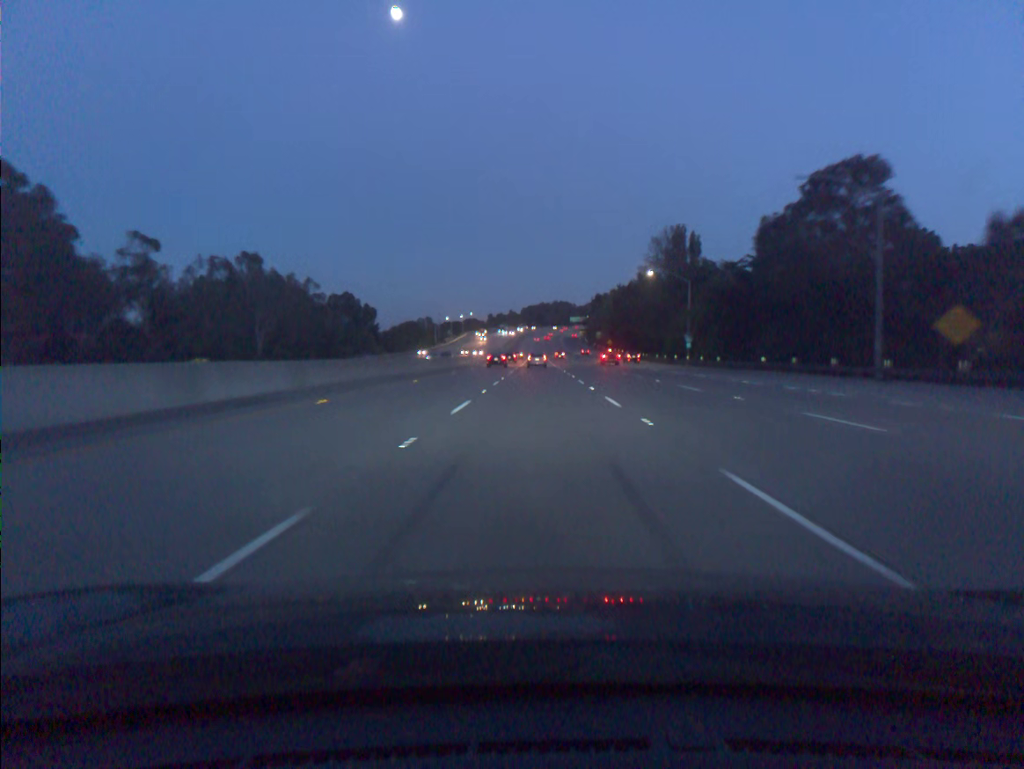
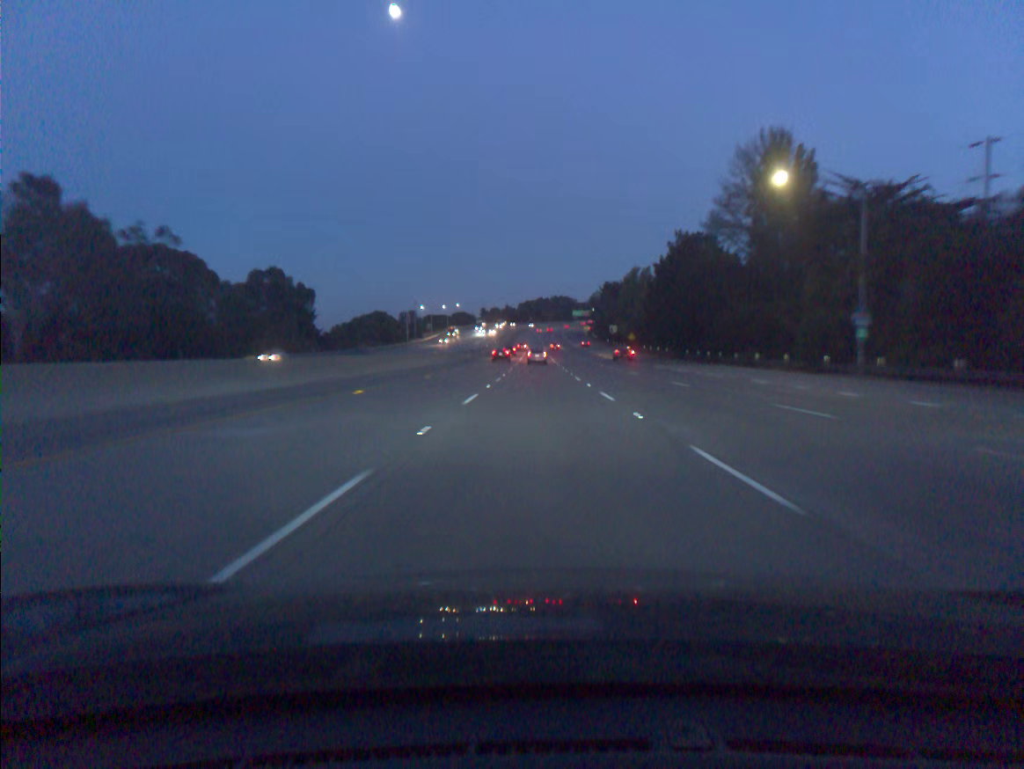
(0.0, +54.9) m; 0°
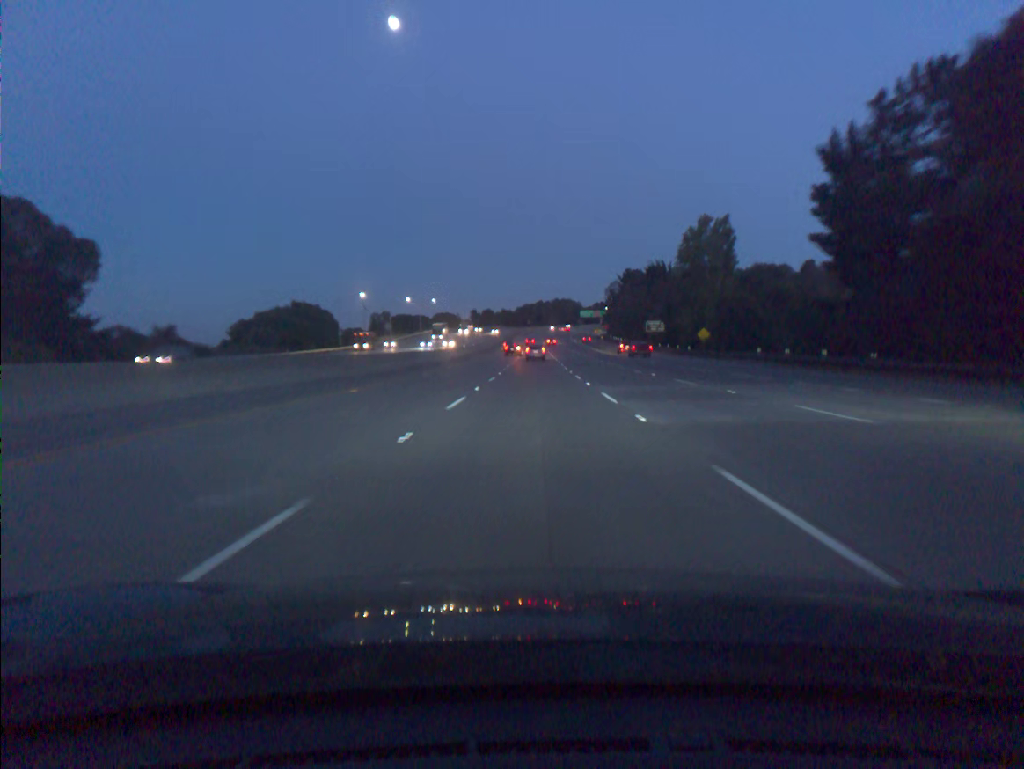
(+0.1, +73.0) m; 0°
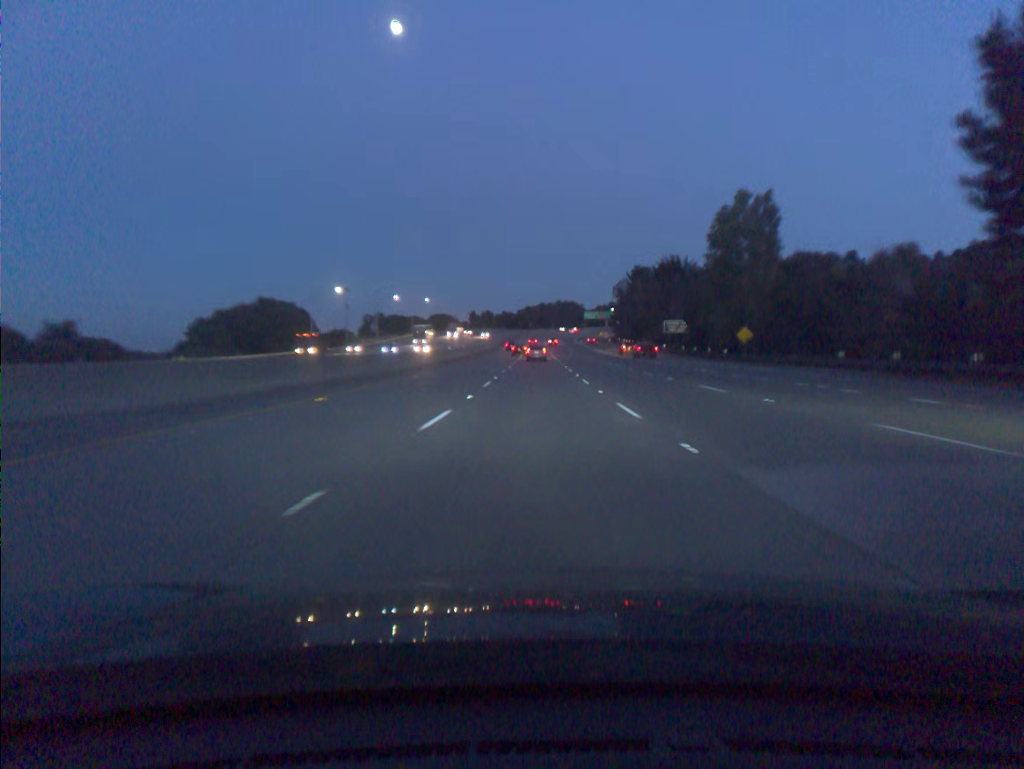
(0.0, +18.2) m; 0°
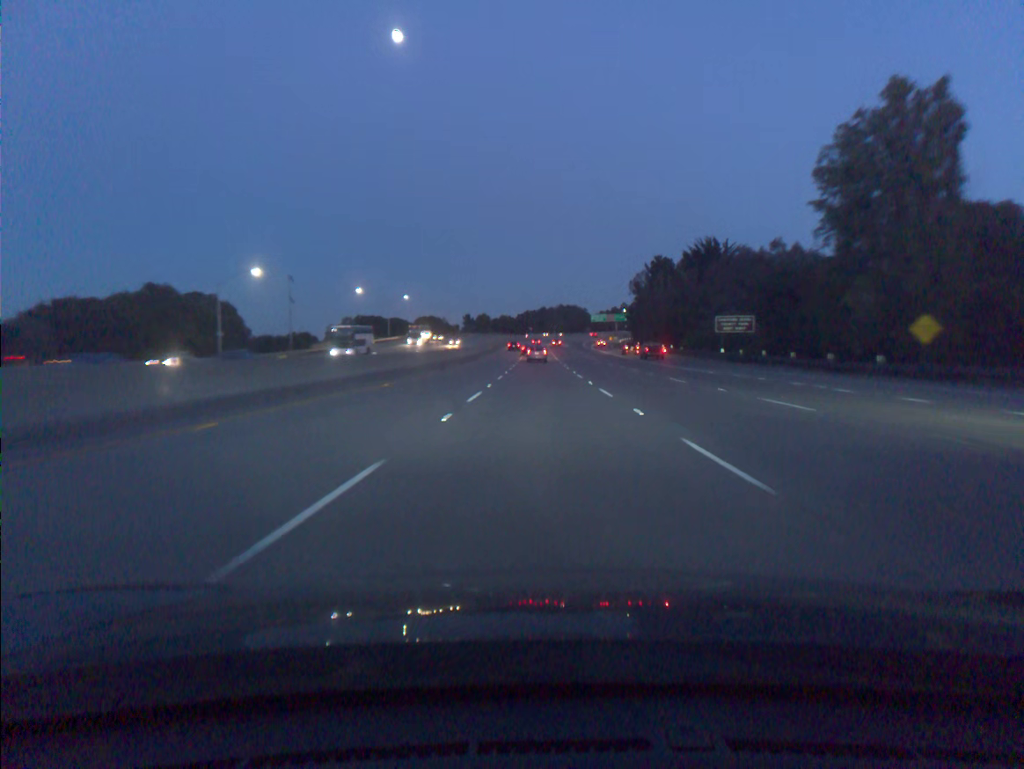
(0.0, +36.2) m; 0°
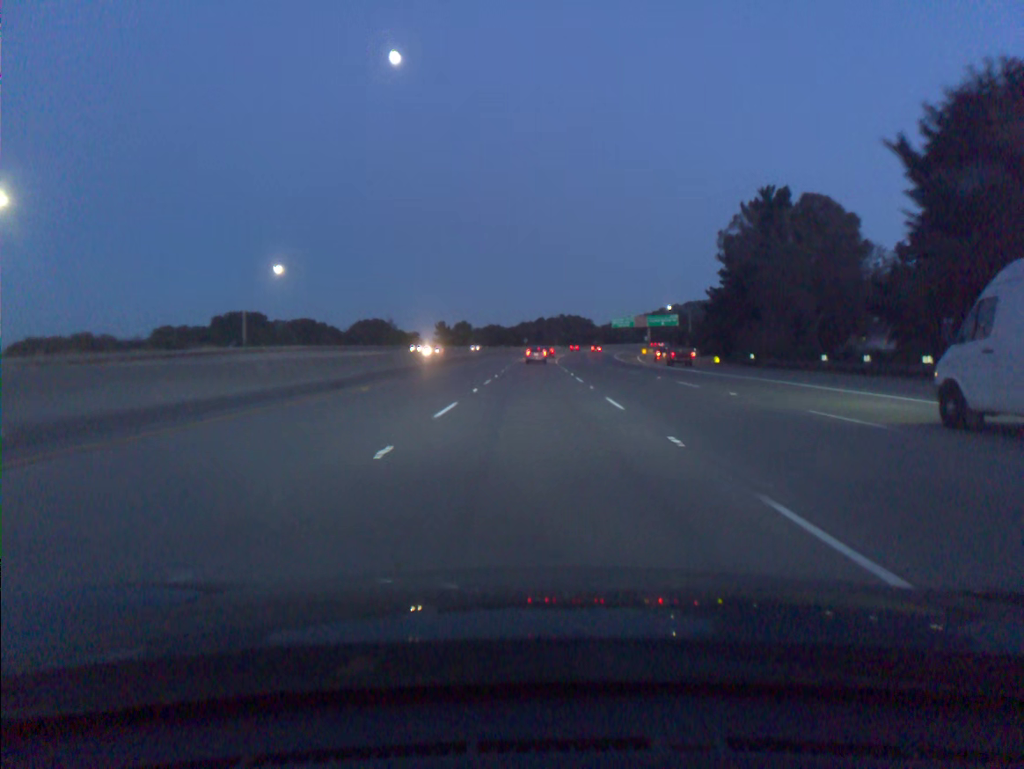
(+0.3, +89.9) m; 0°
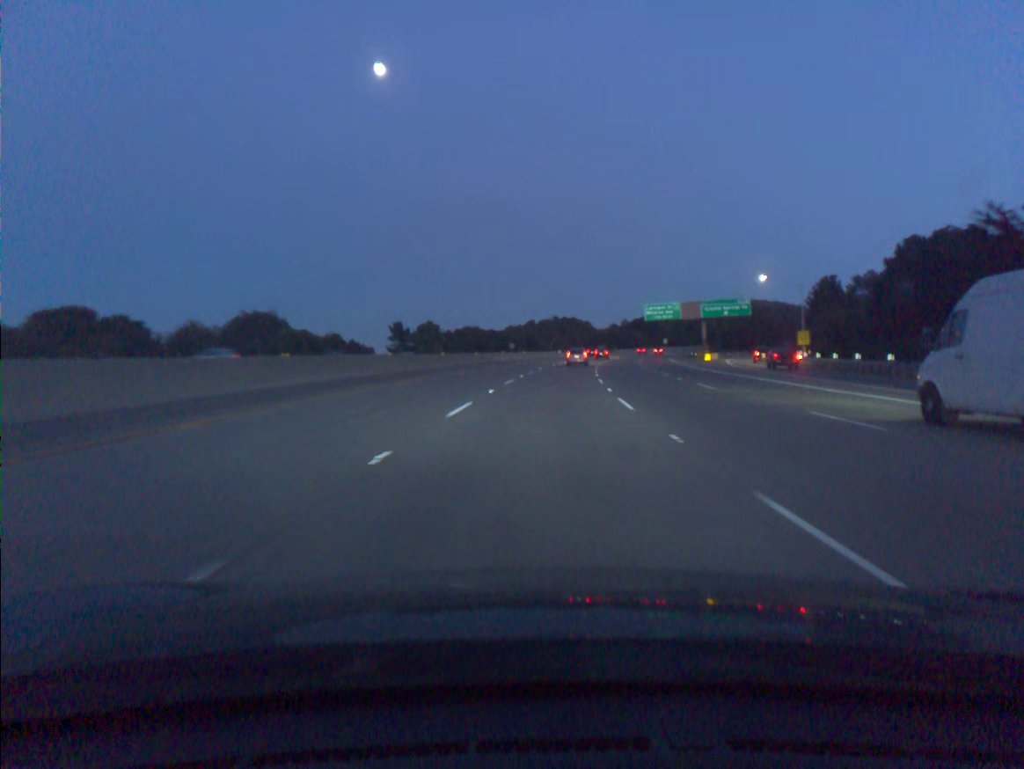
(0.0, +70.8) m; +1°
